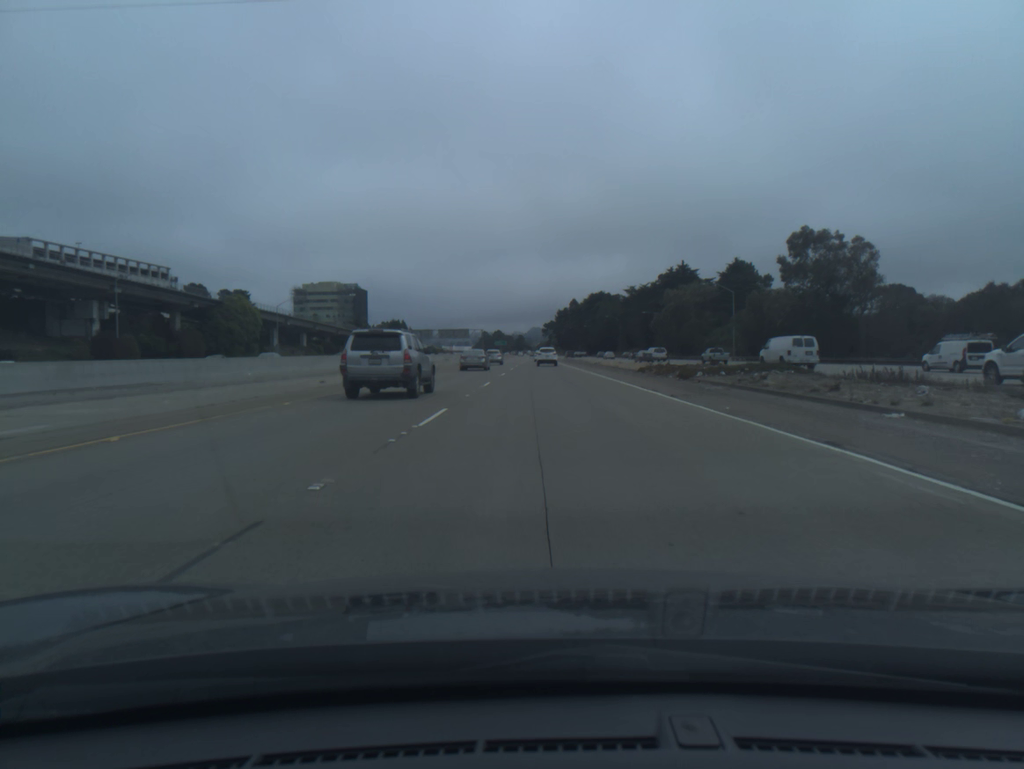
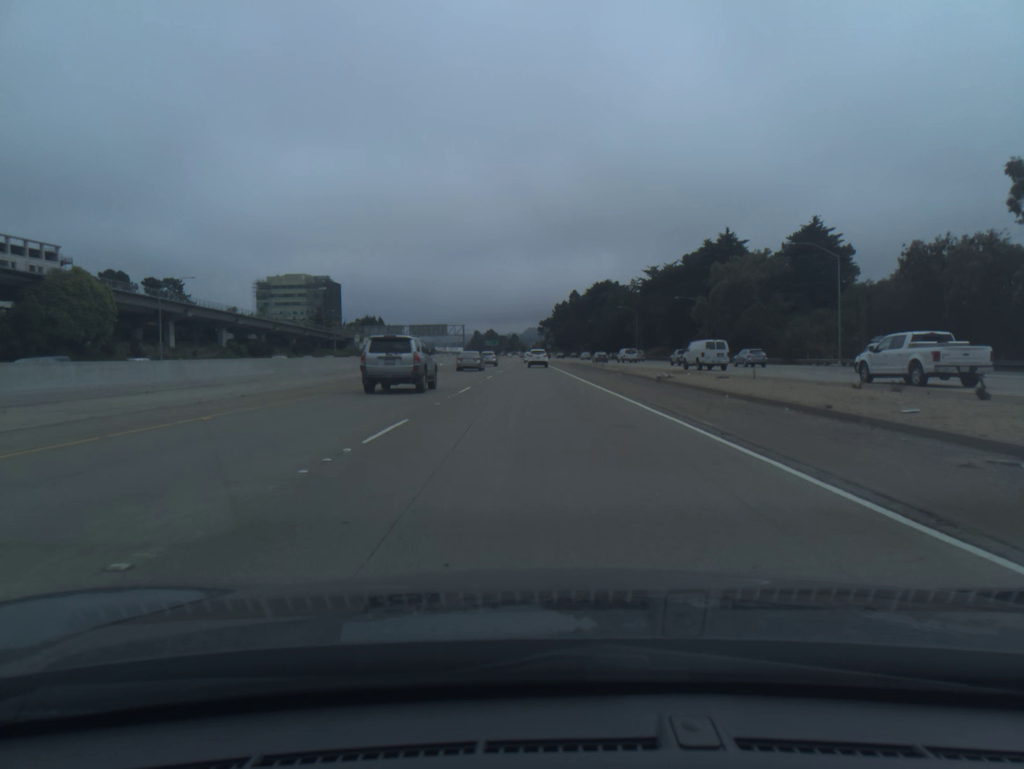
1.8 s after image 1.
(+0.2, +46.8) m; 0°
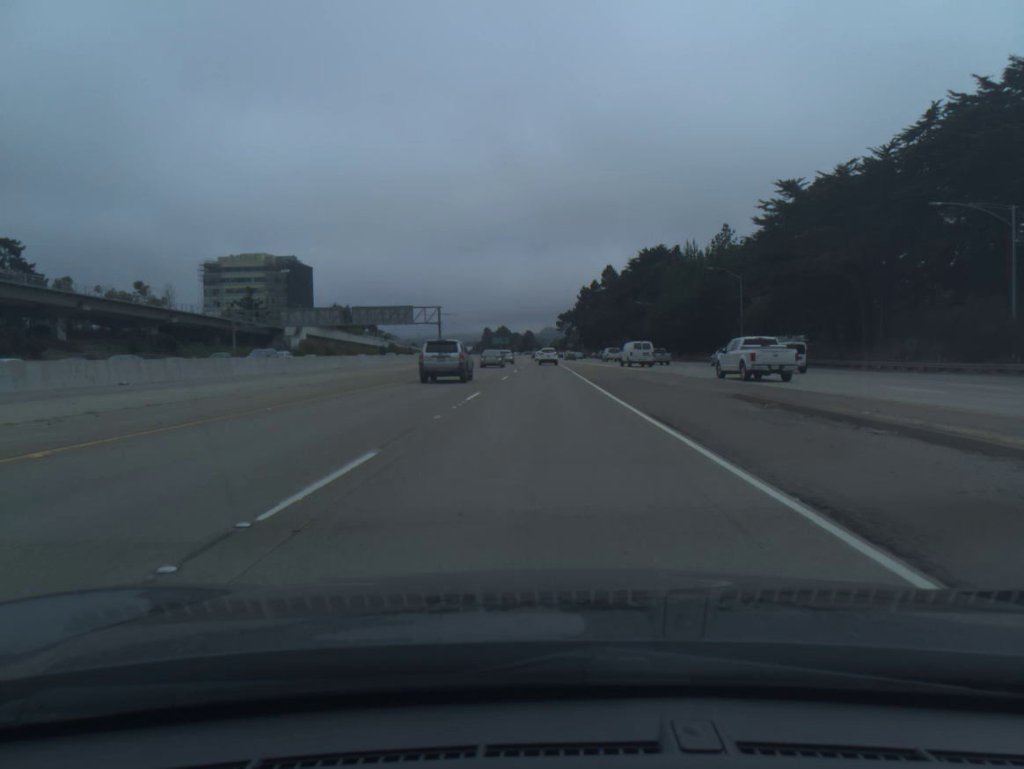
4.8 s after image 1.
(-1.0, +78.0) m; -1°
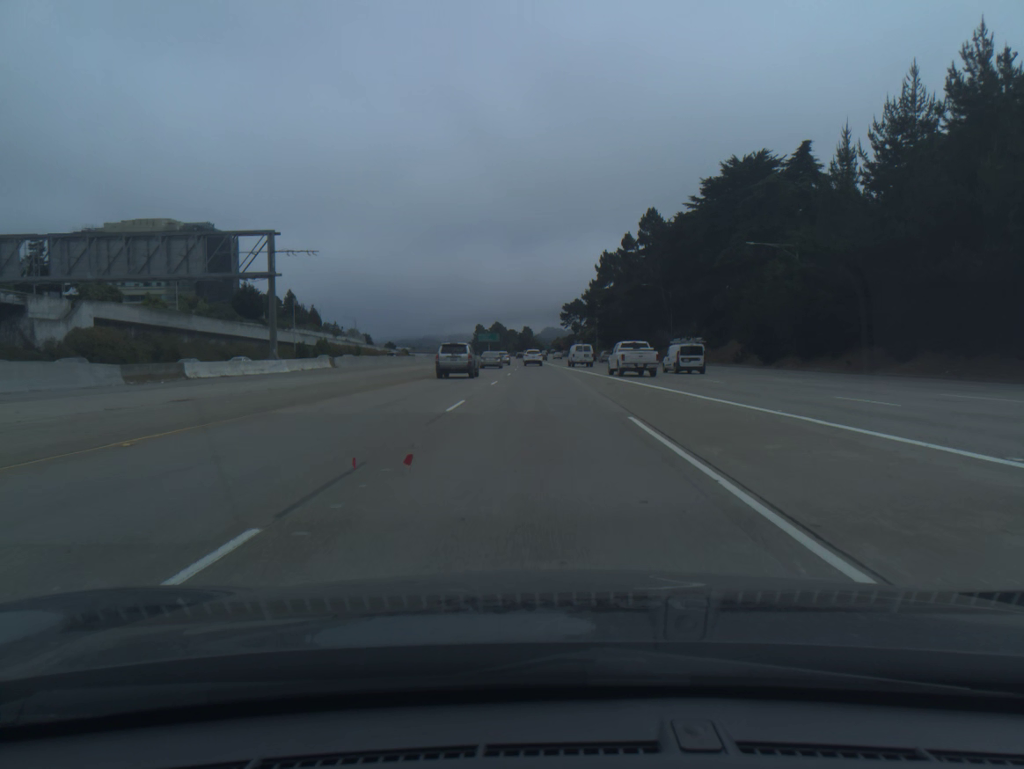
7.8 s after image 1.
(+0.2, +78.3) m; 0°
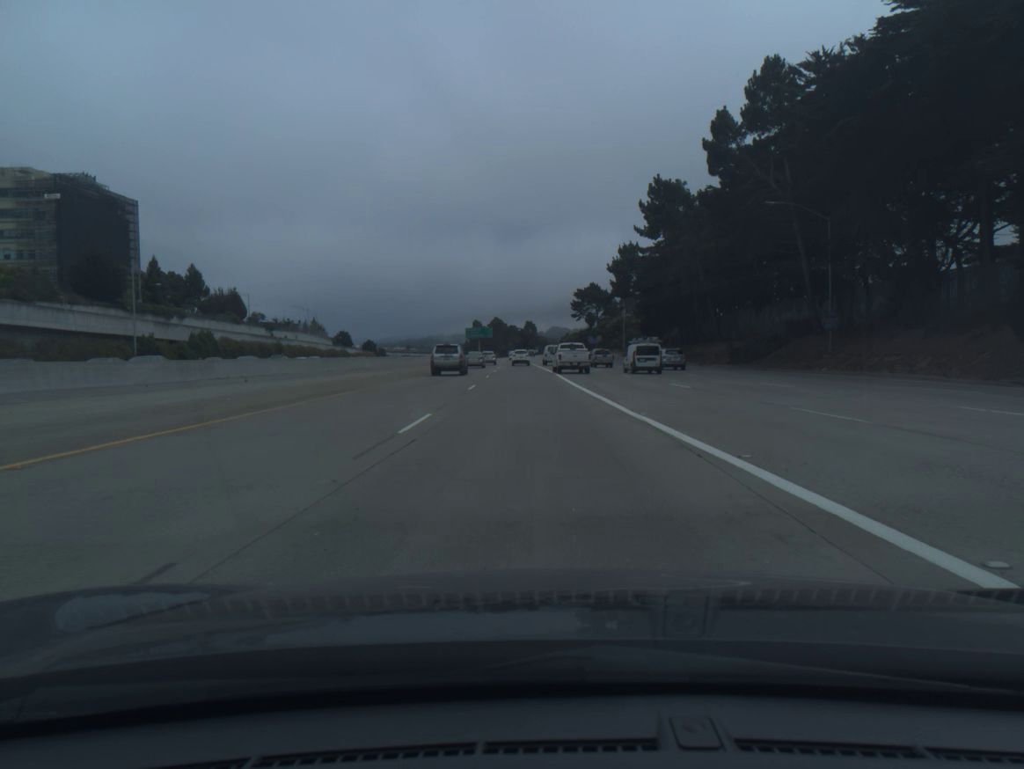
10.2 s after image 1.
(-0.1, +62.8) m; 0°
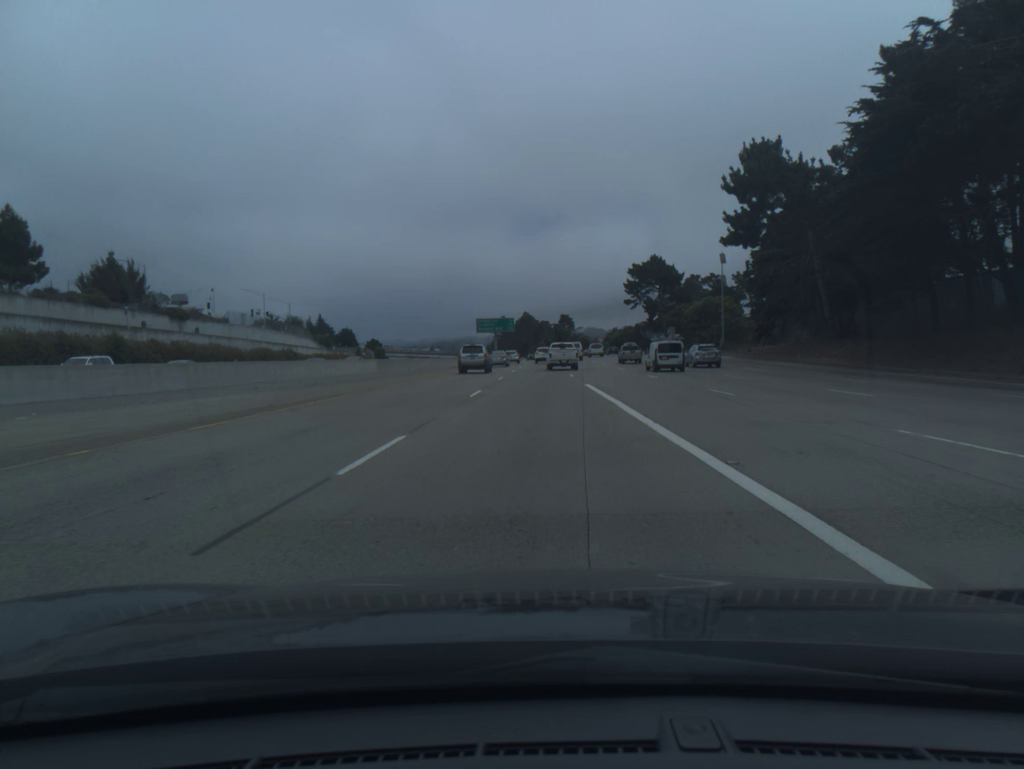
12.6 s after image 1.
(-1.5, +62.7) m; -3°
